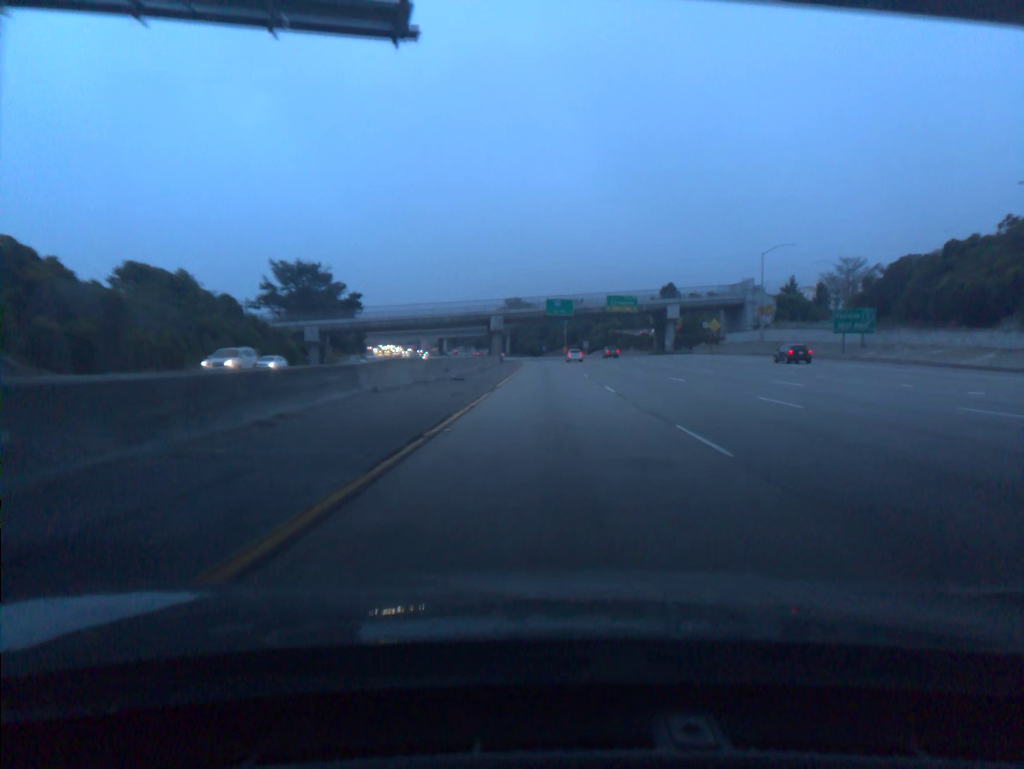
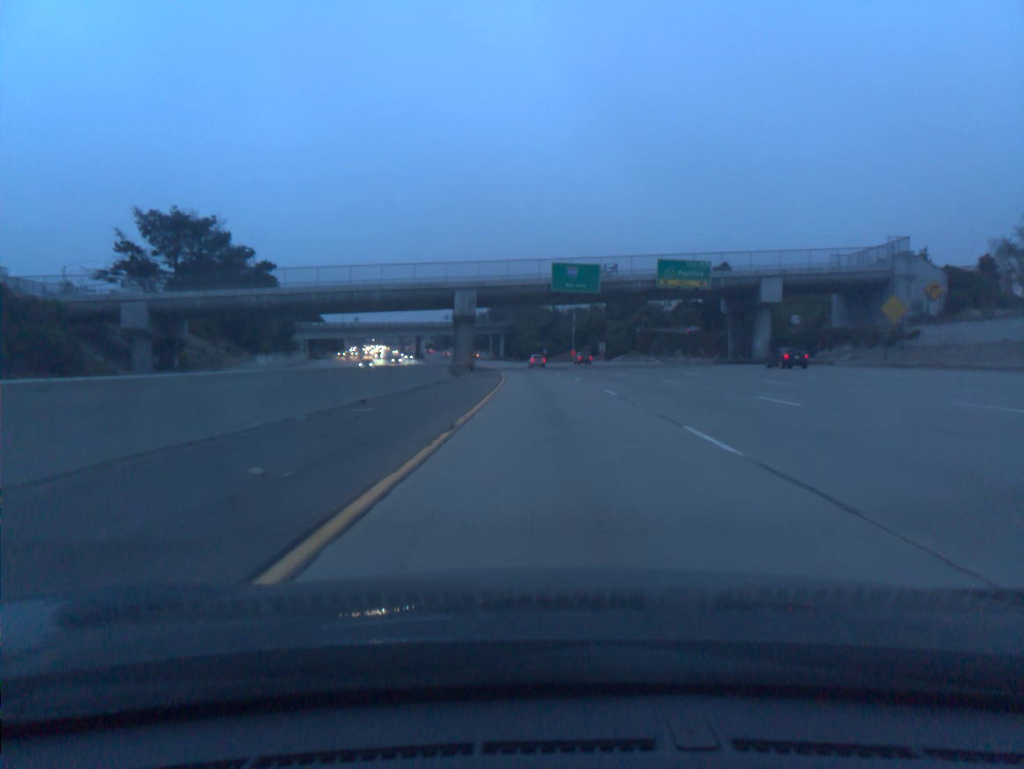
(+0.2, +58.0) m; 0°
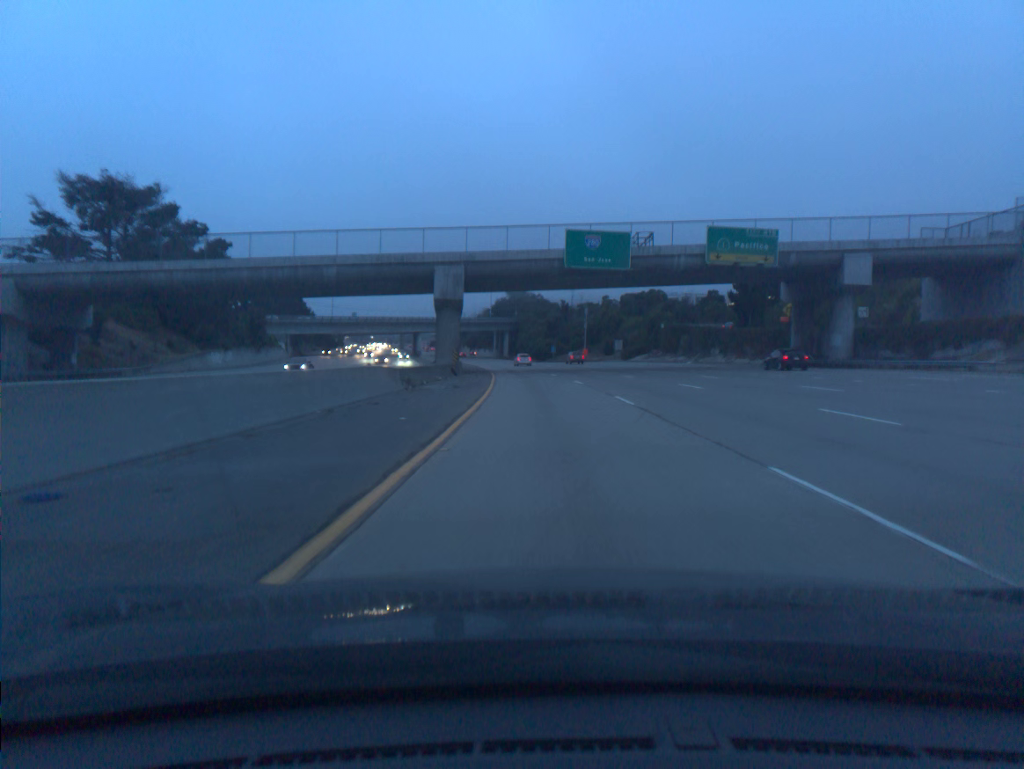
(-0.1, +19.5) m; 0°
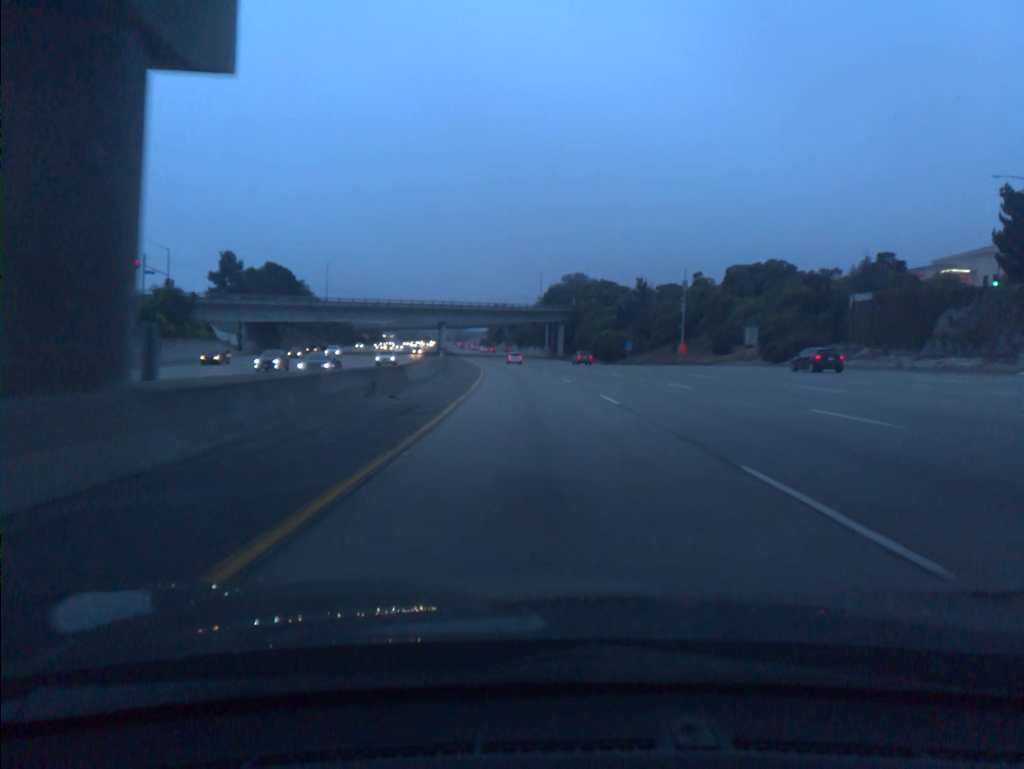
(-1.8, +58.8) m; -4°
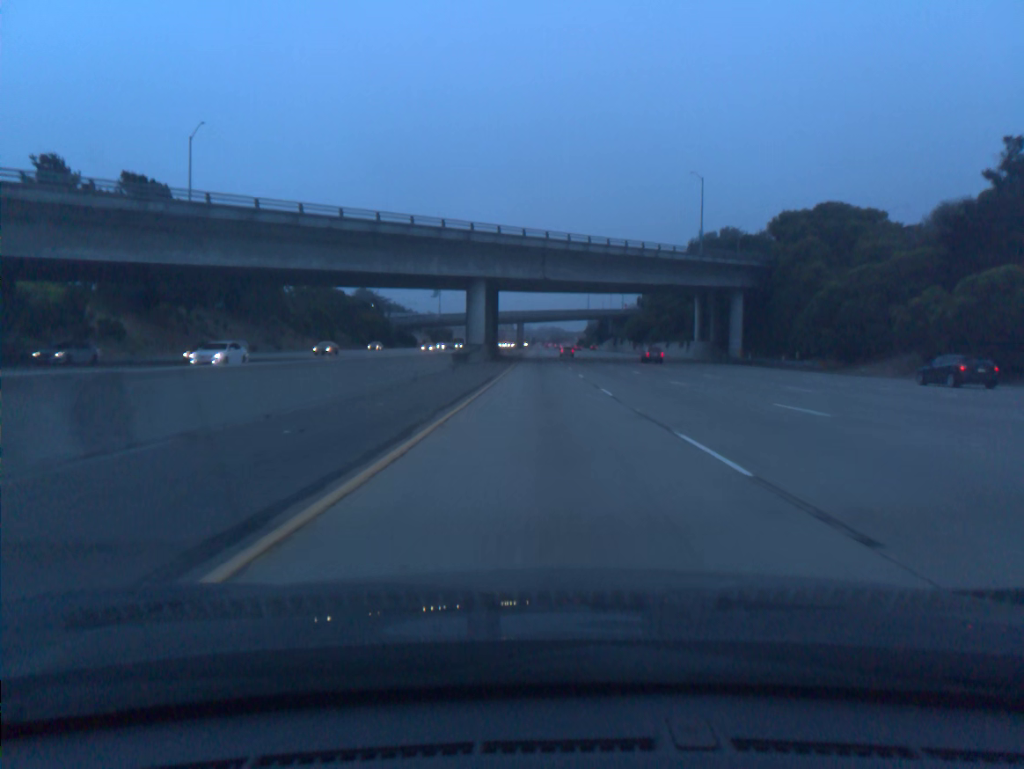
(-6.7, +98.3) m; -7°
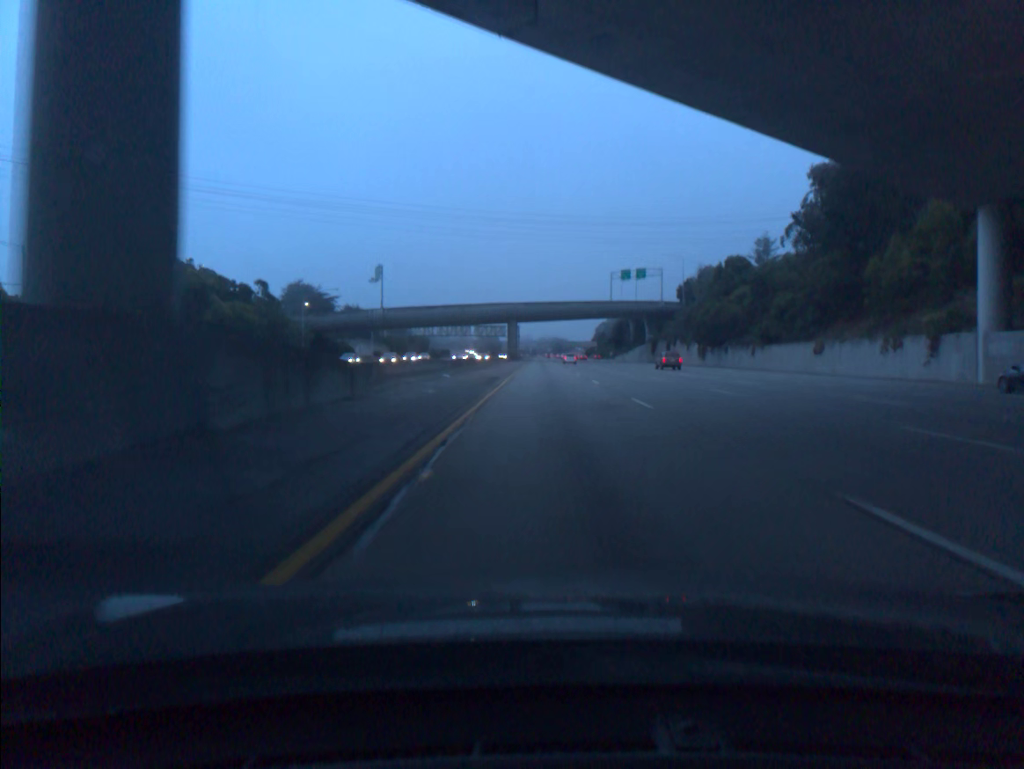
(-0.6, +78.4) m; 0°
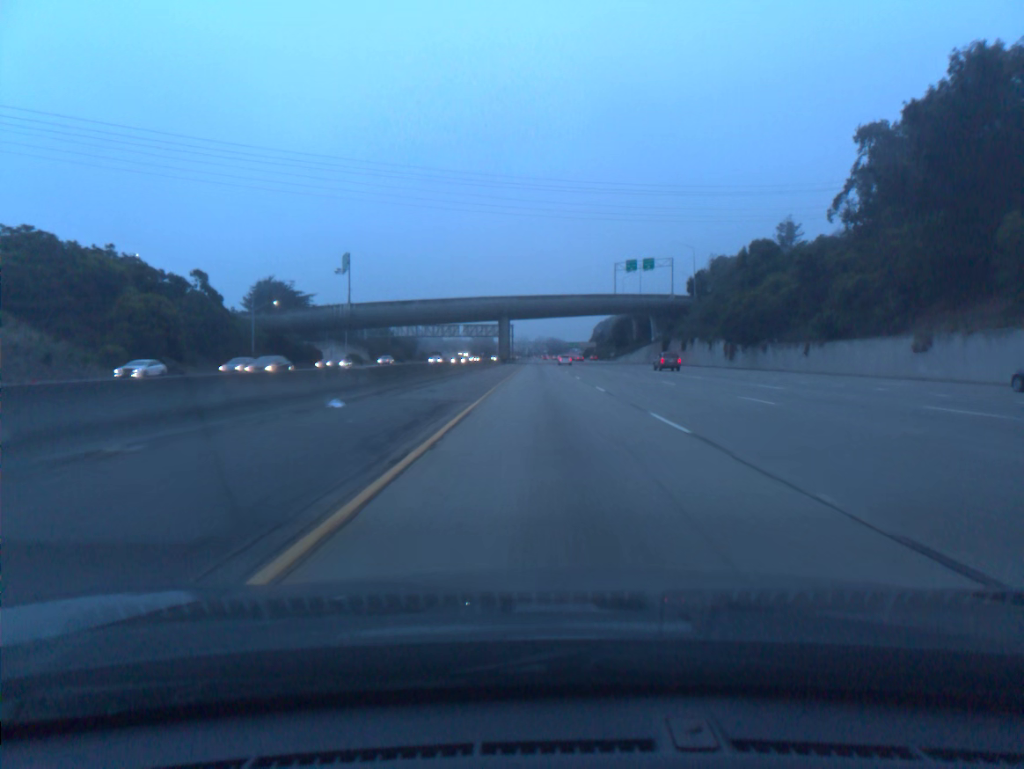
(0.0, +19.5) m; 0°
